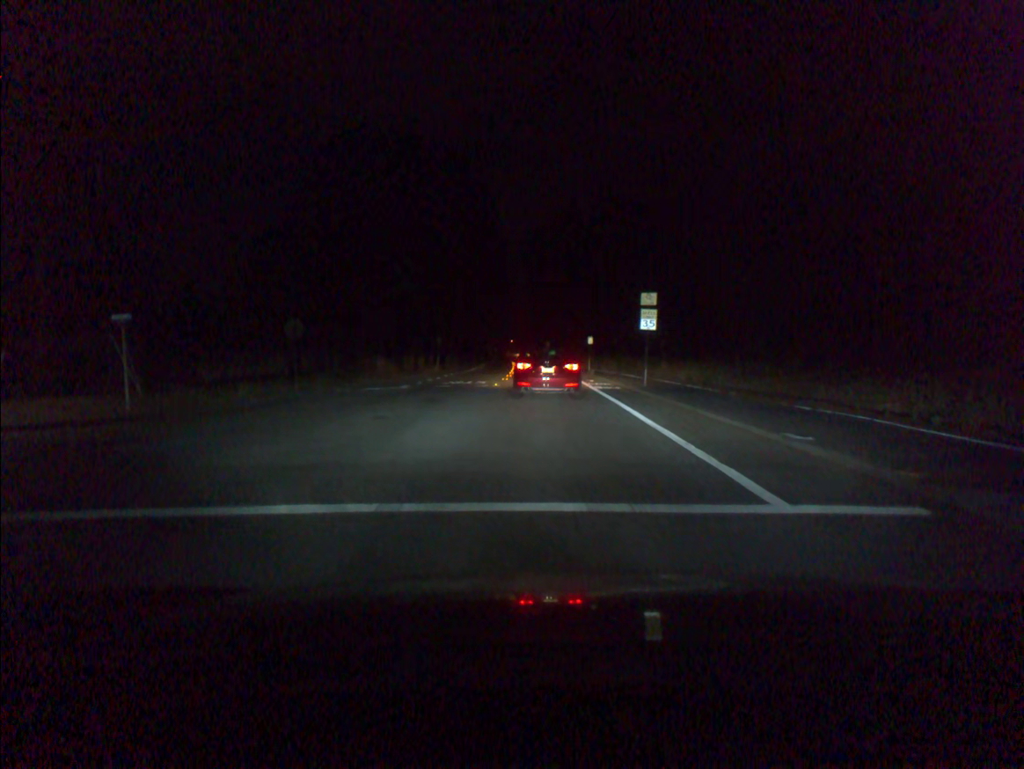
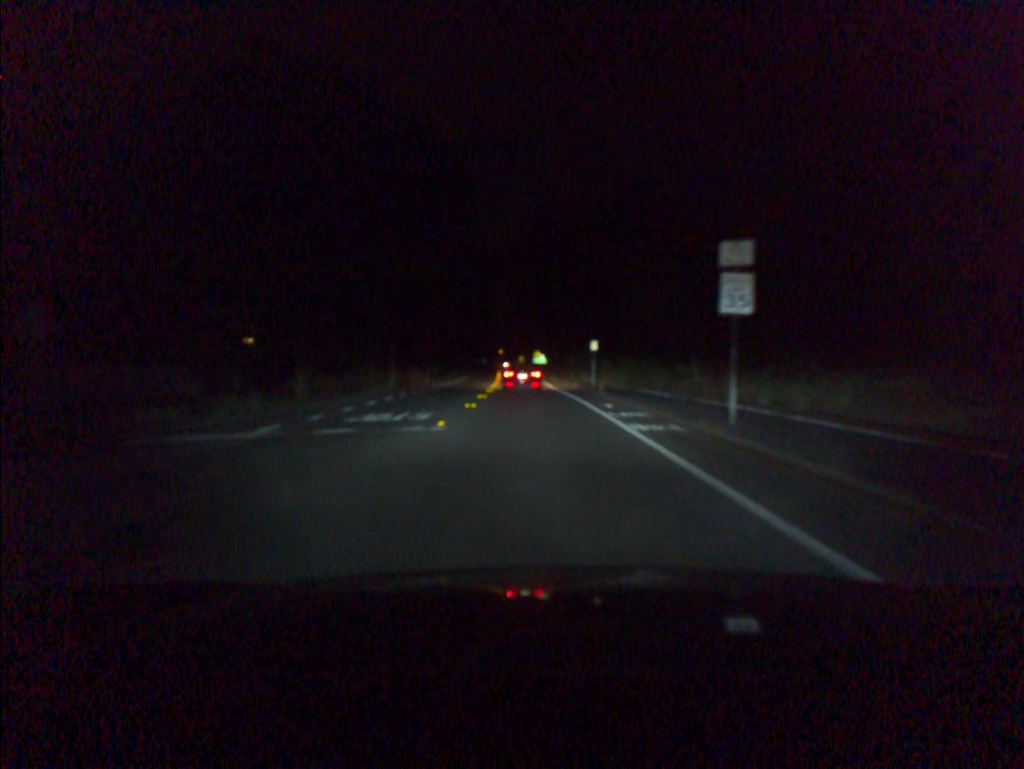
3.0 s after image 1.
(+0.2, +14.5) m; +1°
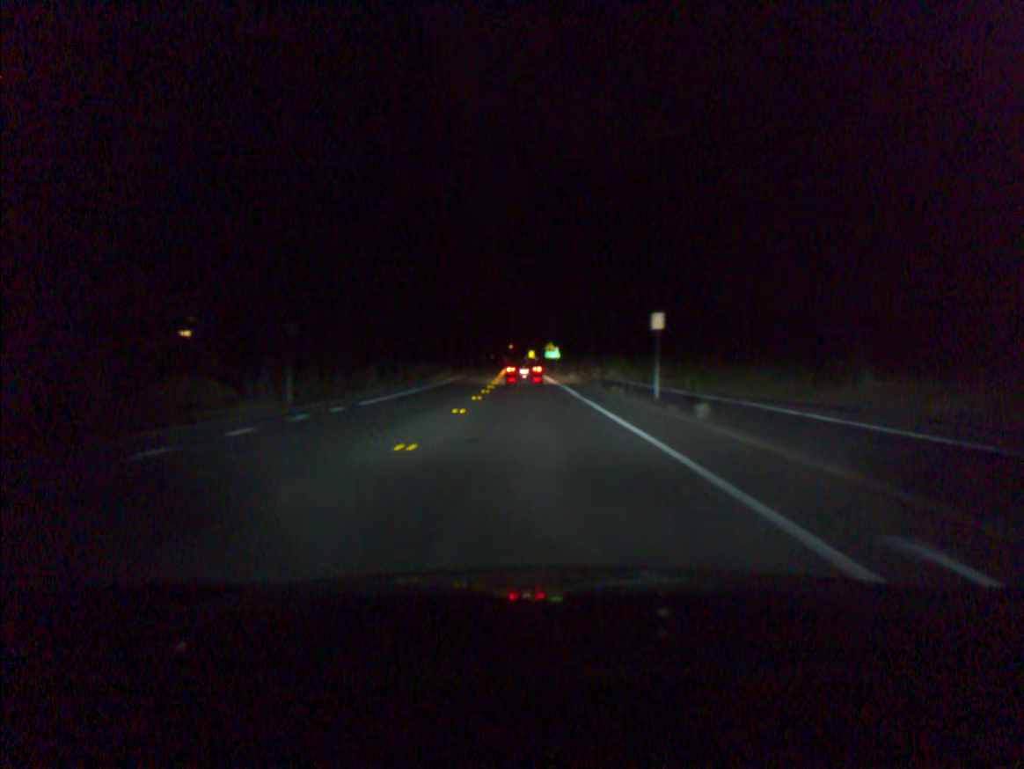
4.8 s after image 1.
(-0.2, +19.5) m; -1°
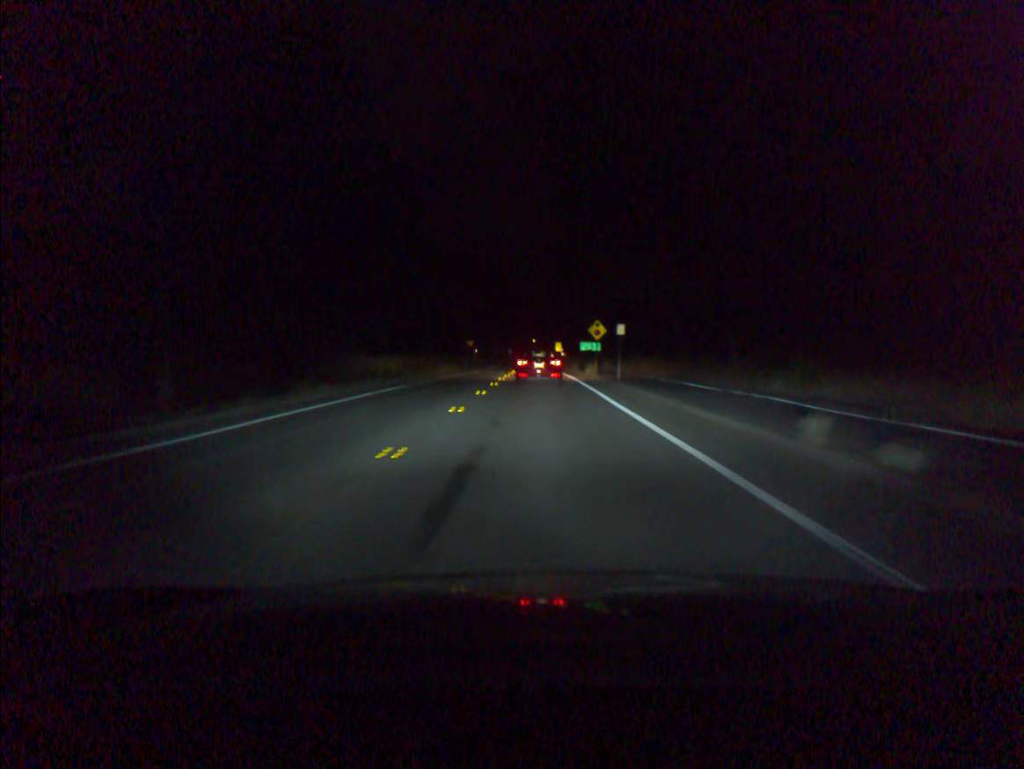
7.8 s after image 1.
(-0.6, +44.1) m; -2°
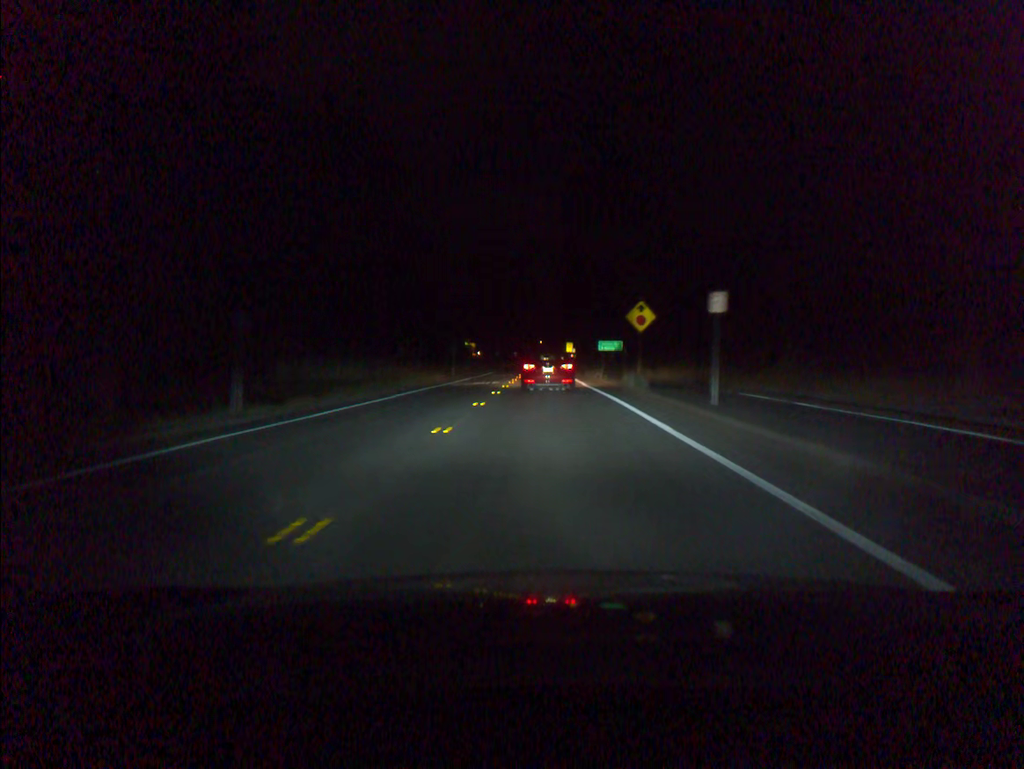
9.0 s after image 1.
(-0.1, +18.7) m; -1°
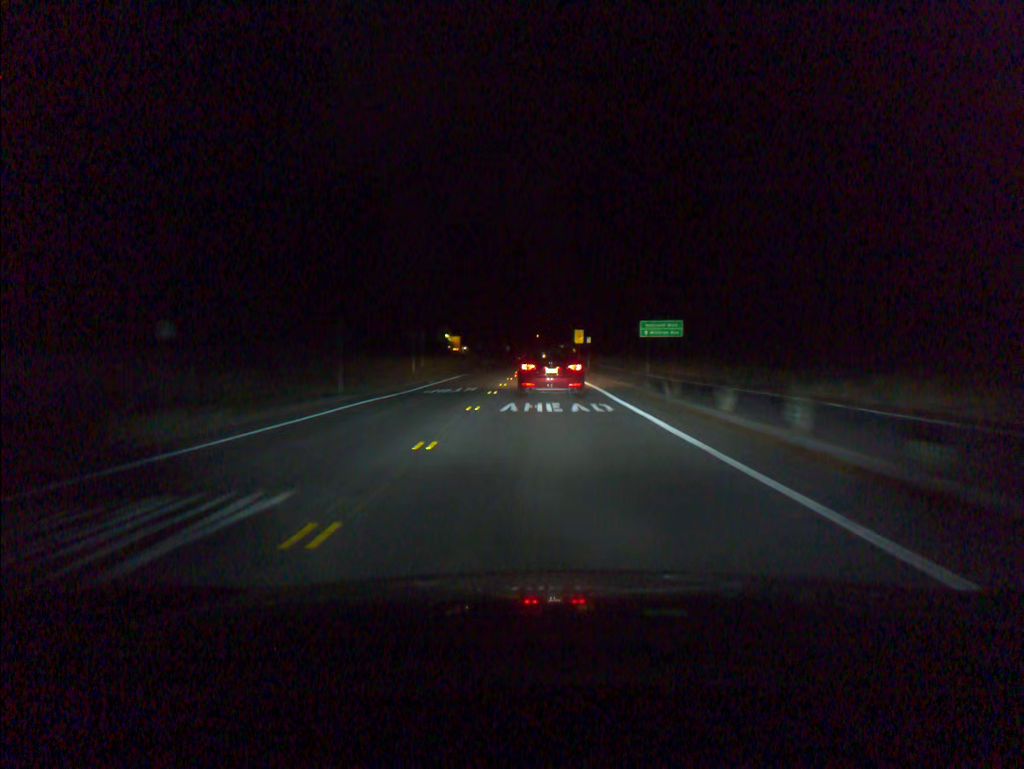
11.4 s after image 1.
(+0.1, +35.7) m; +1°
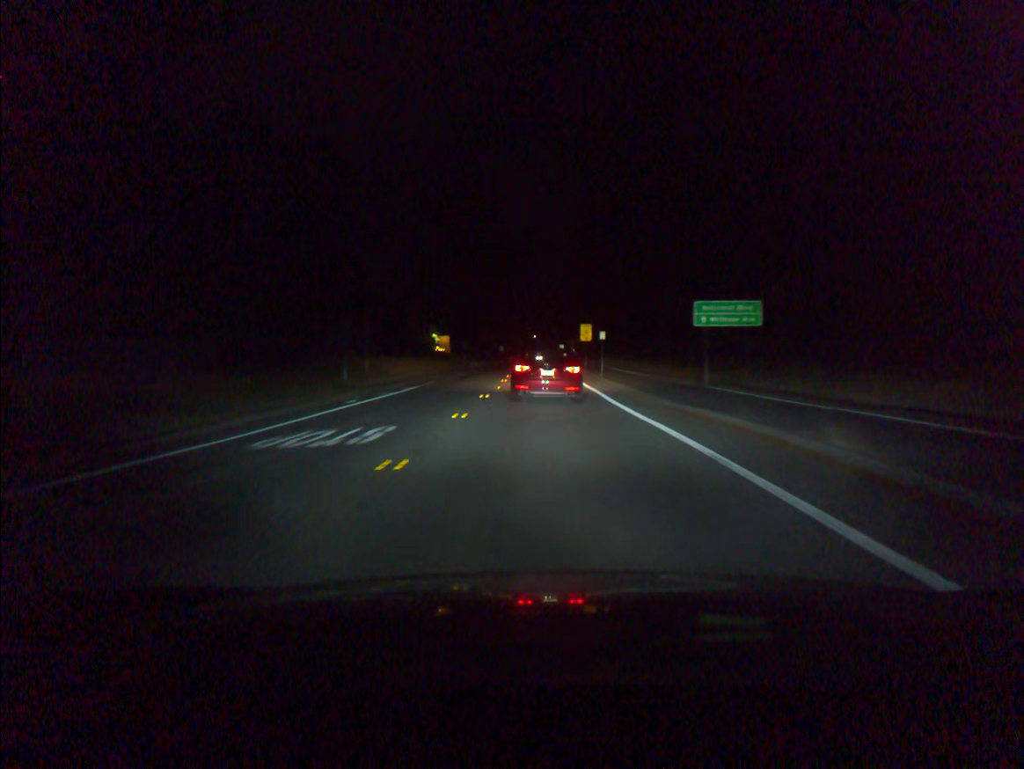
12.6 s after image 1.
(0.0, +17.0) m; 0°
